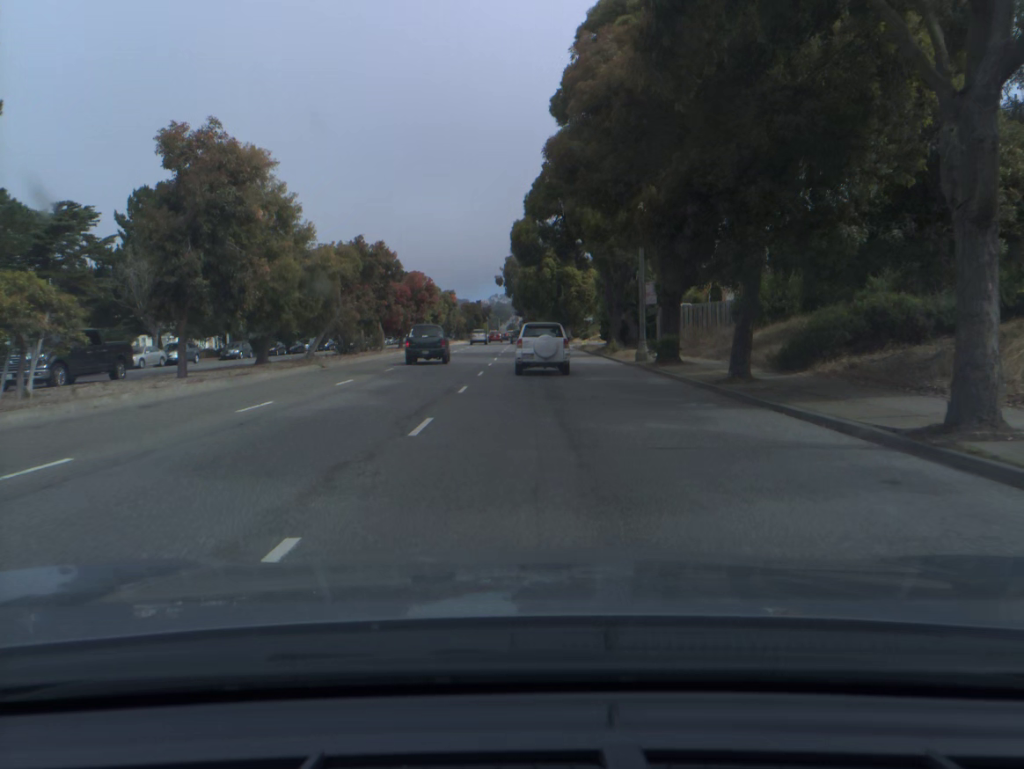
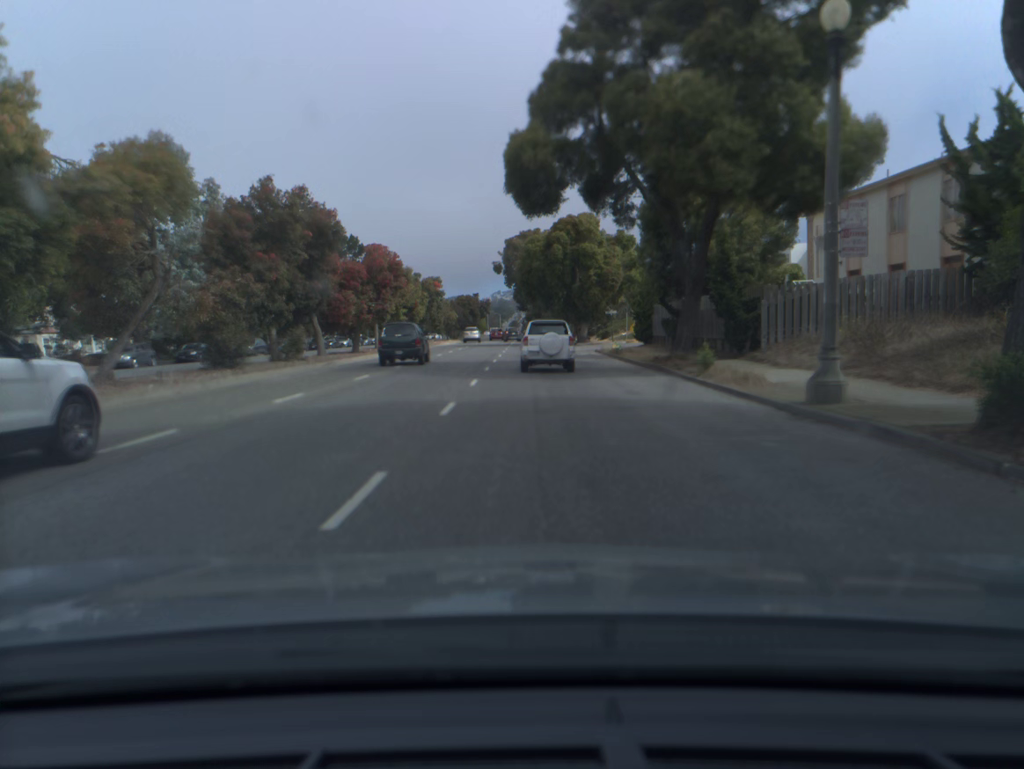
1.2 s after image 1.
(0.0, +19.9) m; 0°
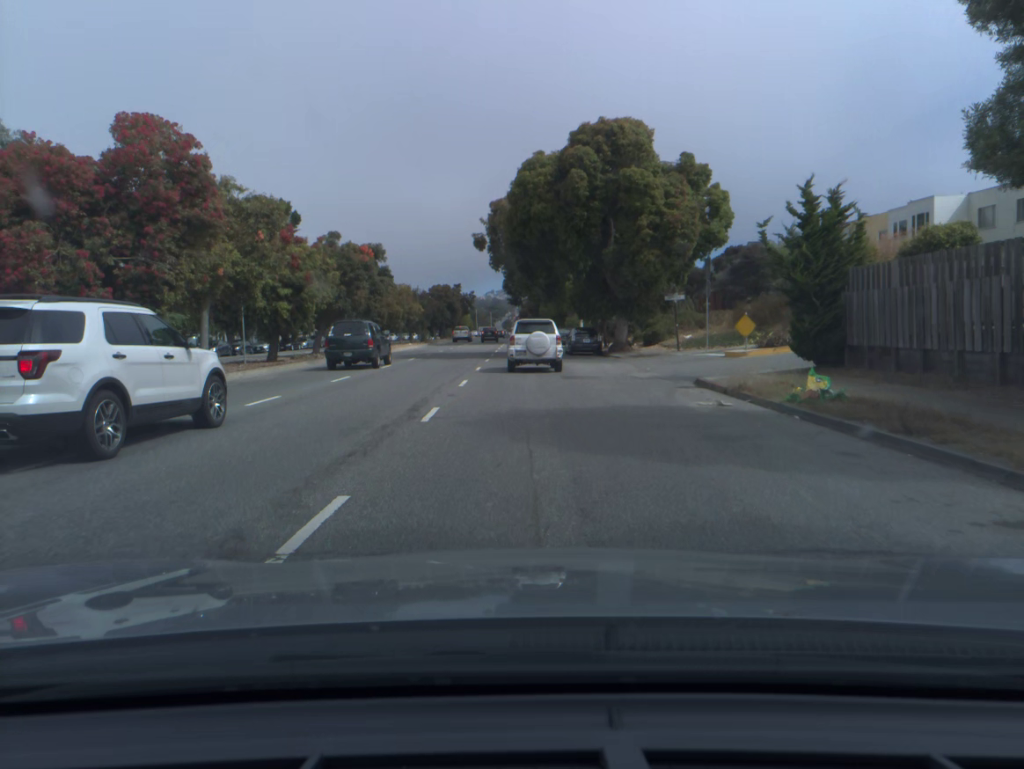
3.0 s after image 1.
(+0.1, +30.2) m; +1°
